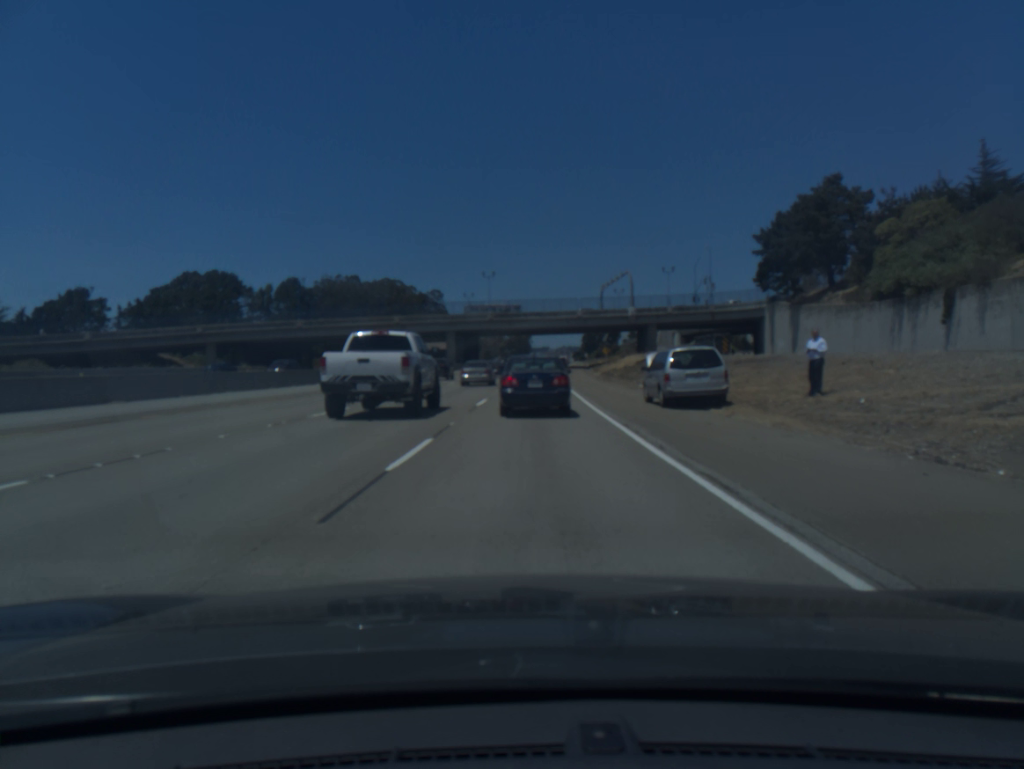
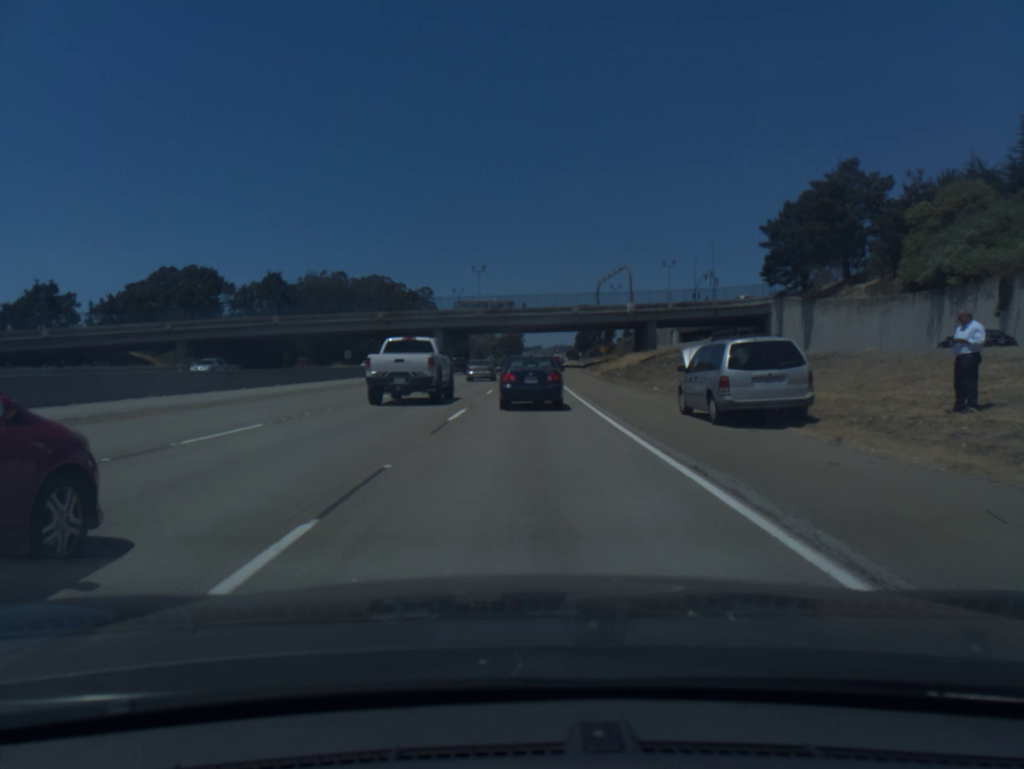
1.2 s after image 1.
(0.0, +6.7) m; 0°
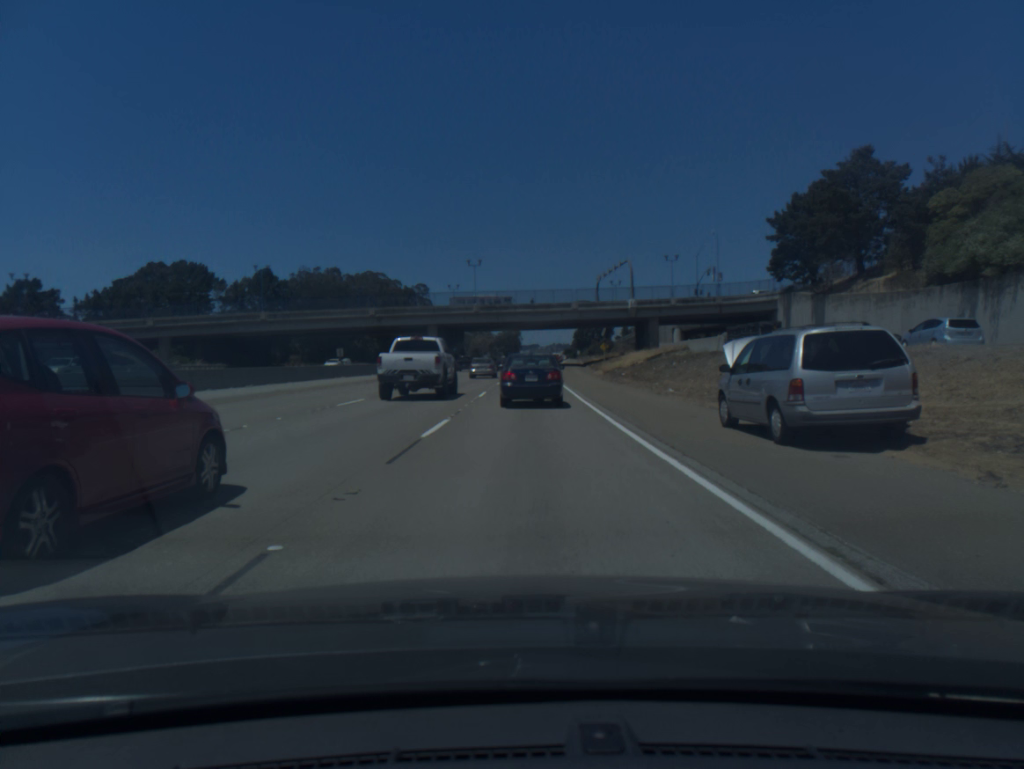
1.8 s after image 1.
(0.0, +4.0) m; 0°
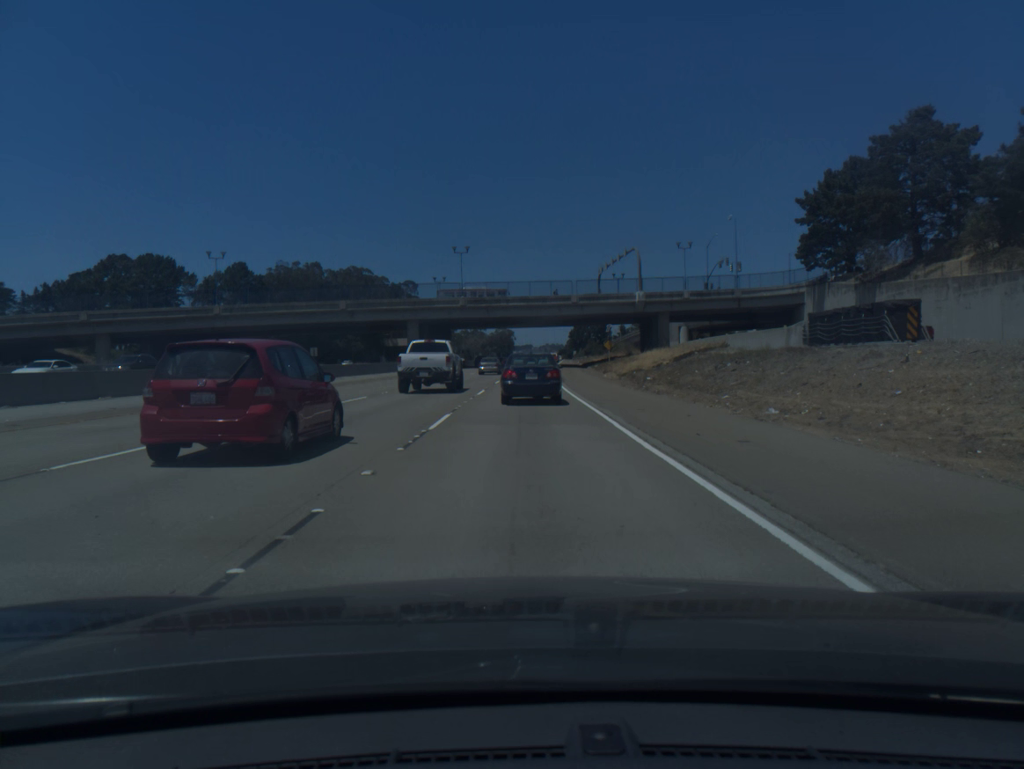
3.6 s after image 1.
(0.0, +13.2) m; 0°
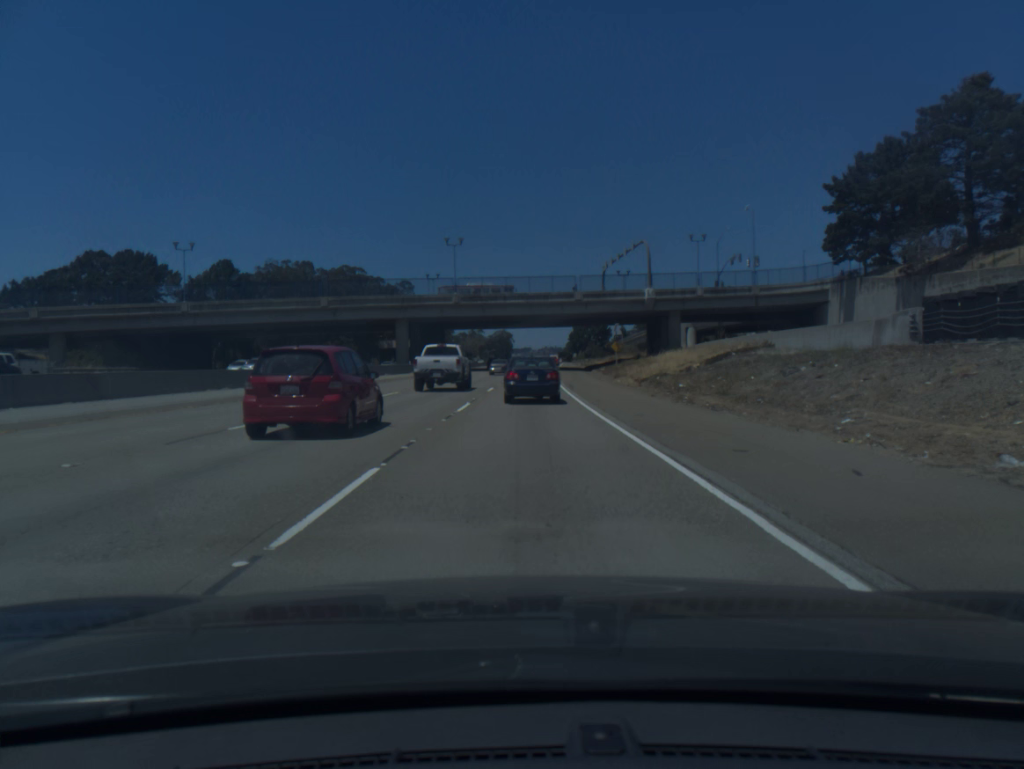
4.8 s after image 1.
(0.0, +8.9) m; 0°
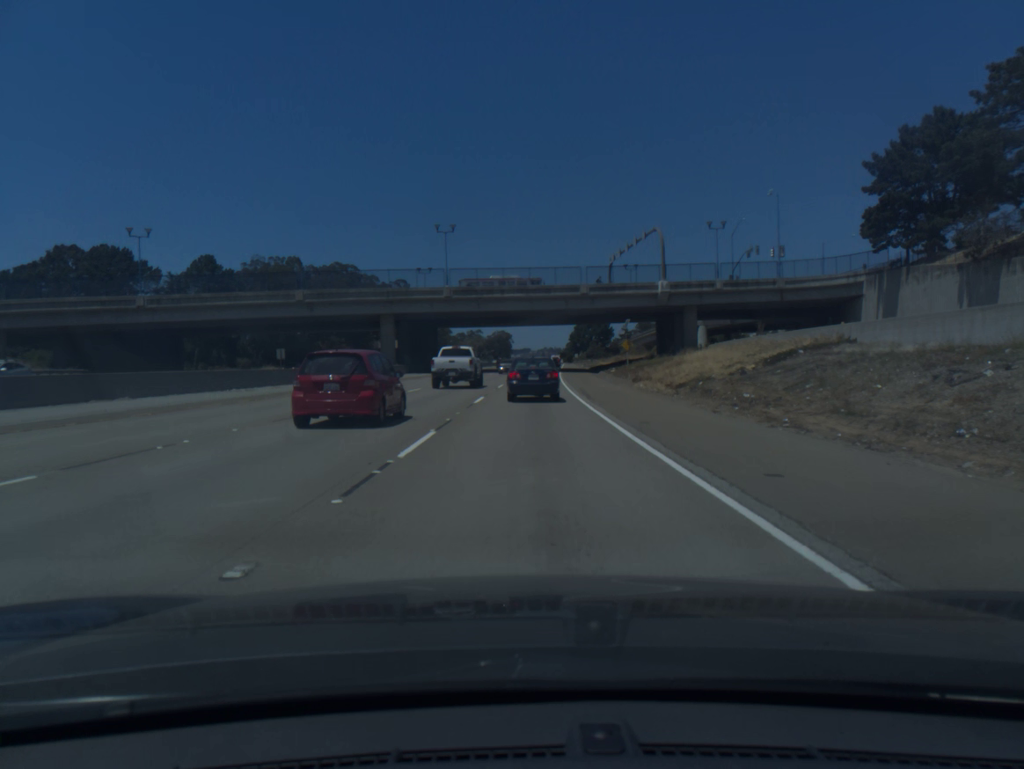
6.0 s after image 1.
(0.0, +9.5) m; 0°
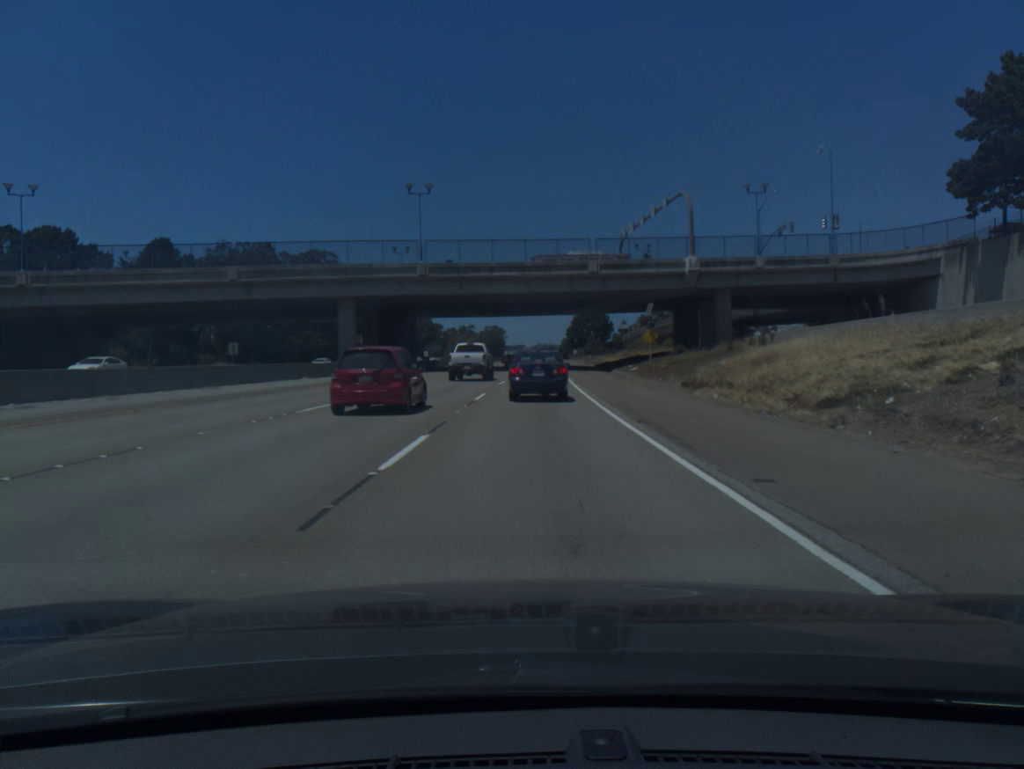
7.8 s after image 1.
(0.0, +15.8) m; 0°
